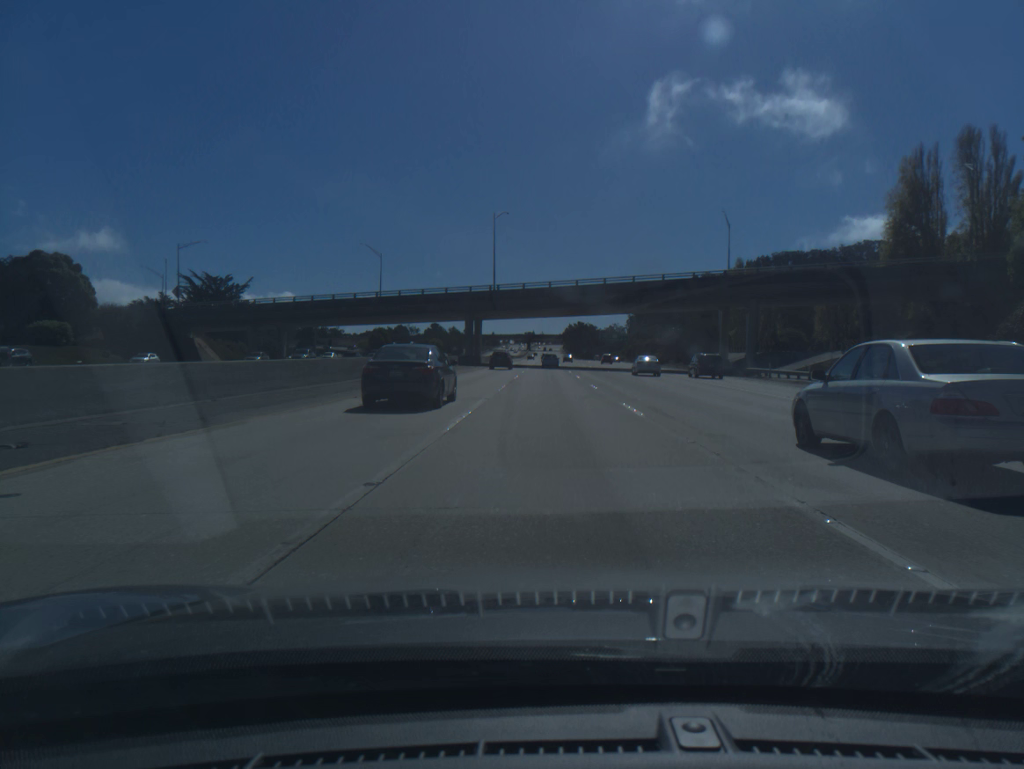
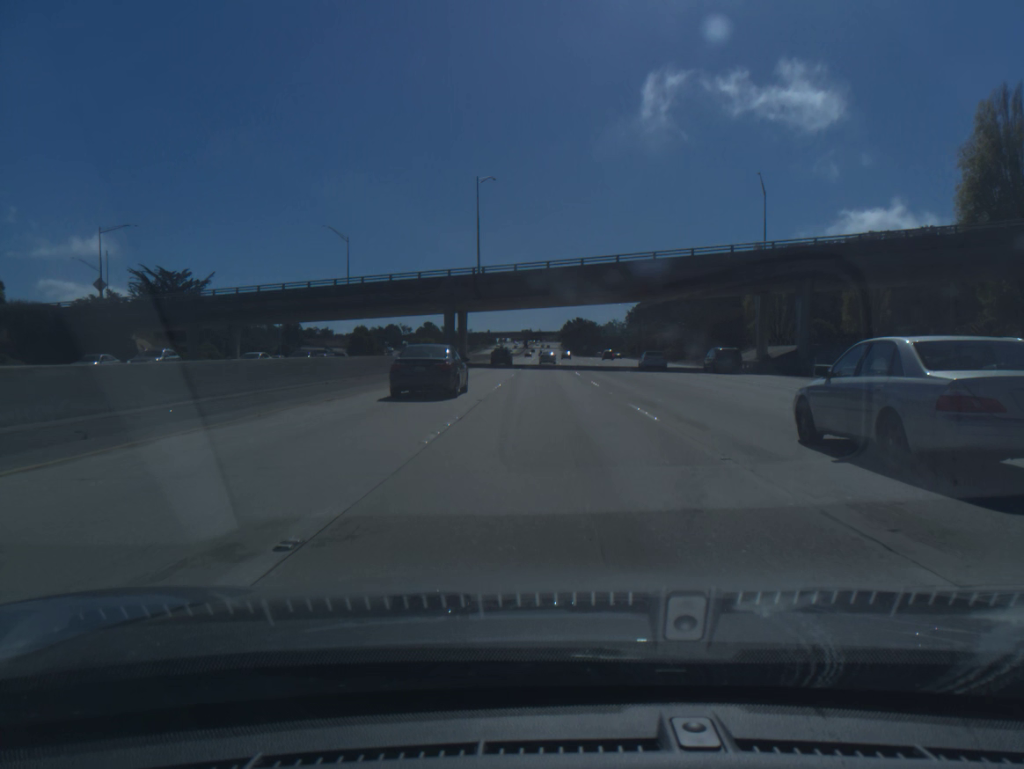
(0.0, +17.1) m; 0°
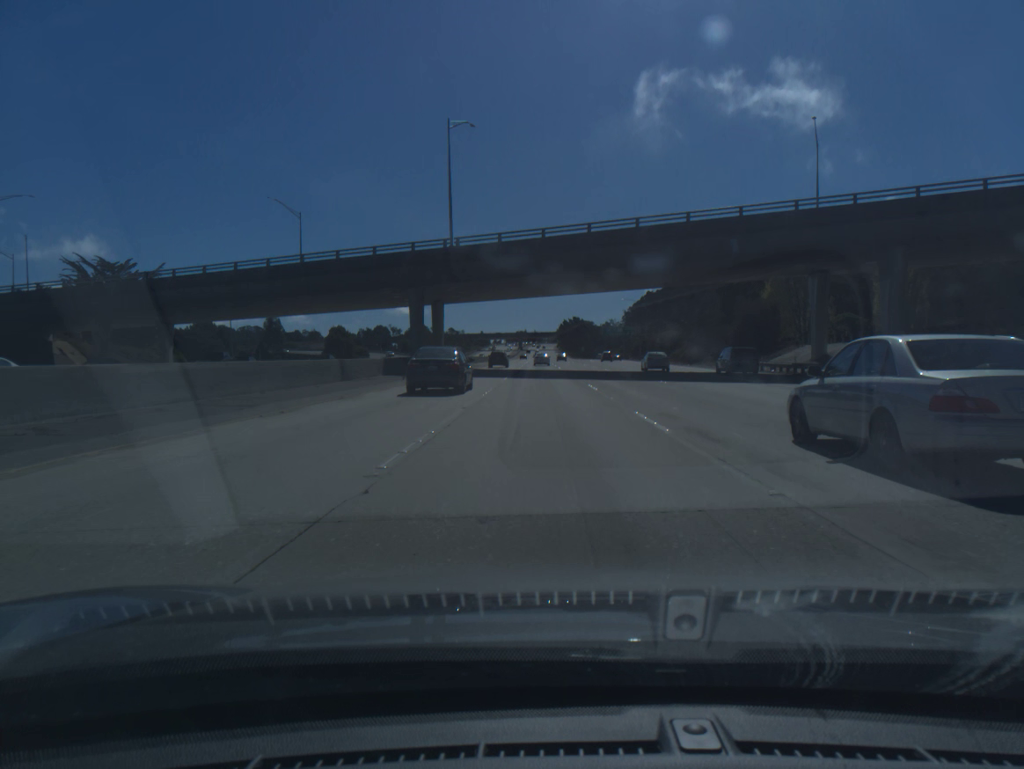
(0.0, +17.1) m; 0°
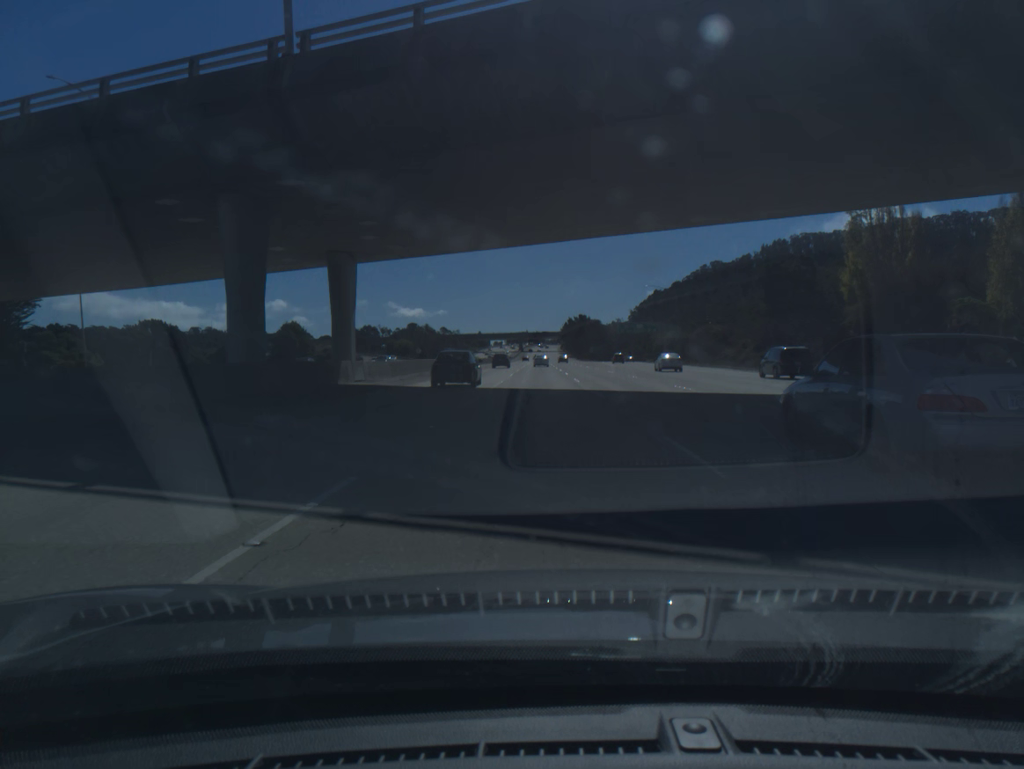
(0.0, +34.2) m; 0°
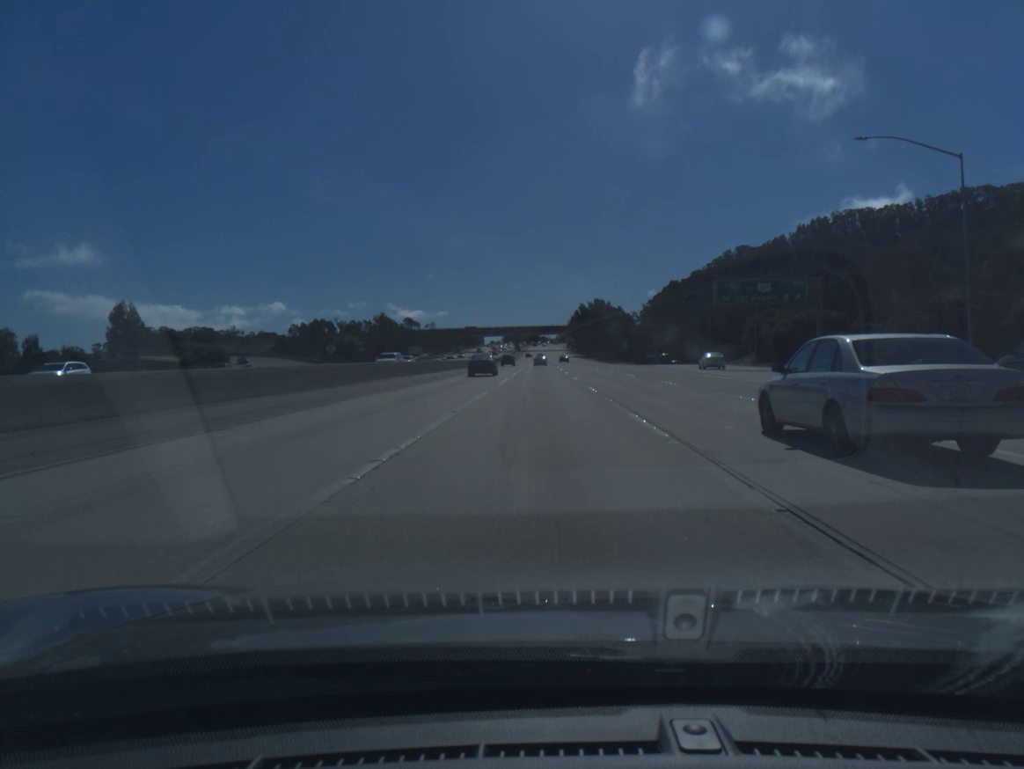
(-0.4, +85.3) m; 0°
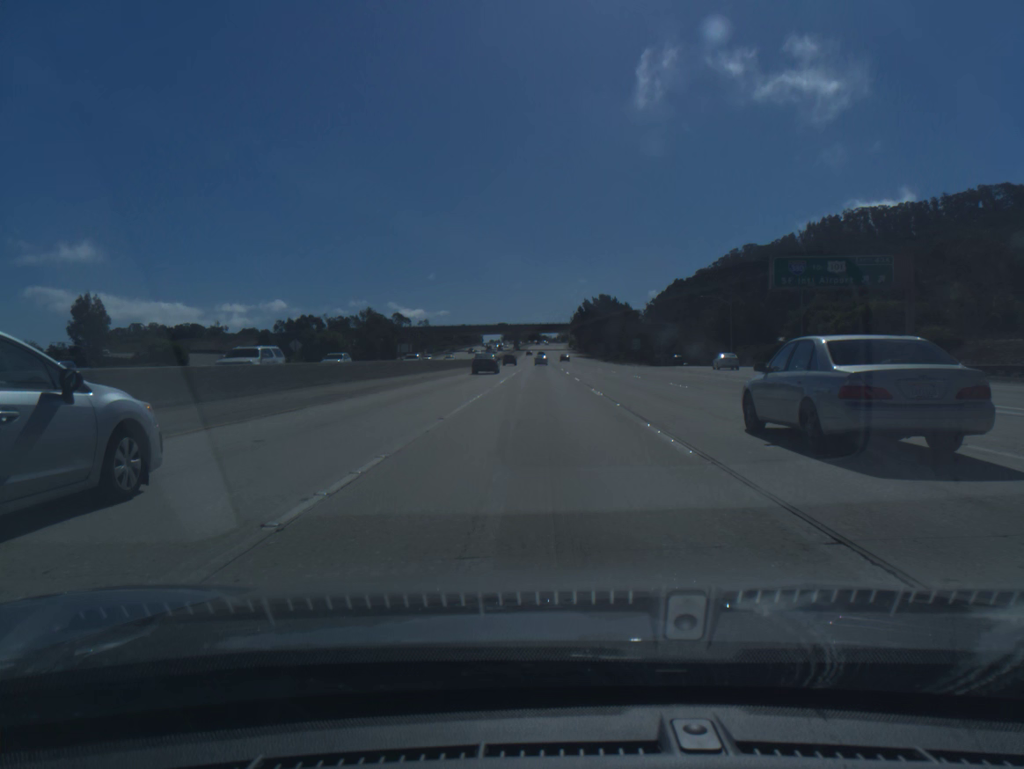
(0.0, +17.0) m; 0°
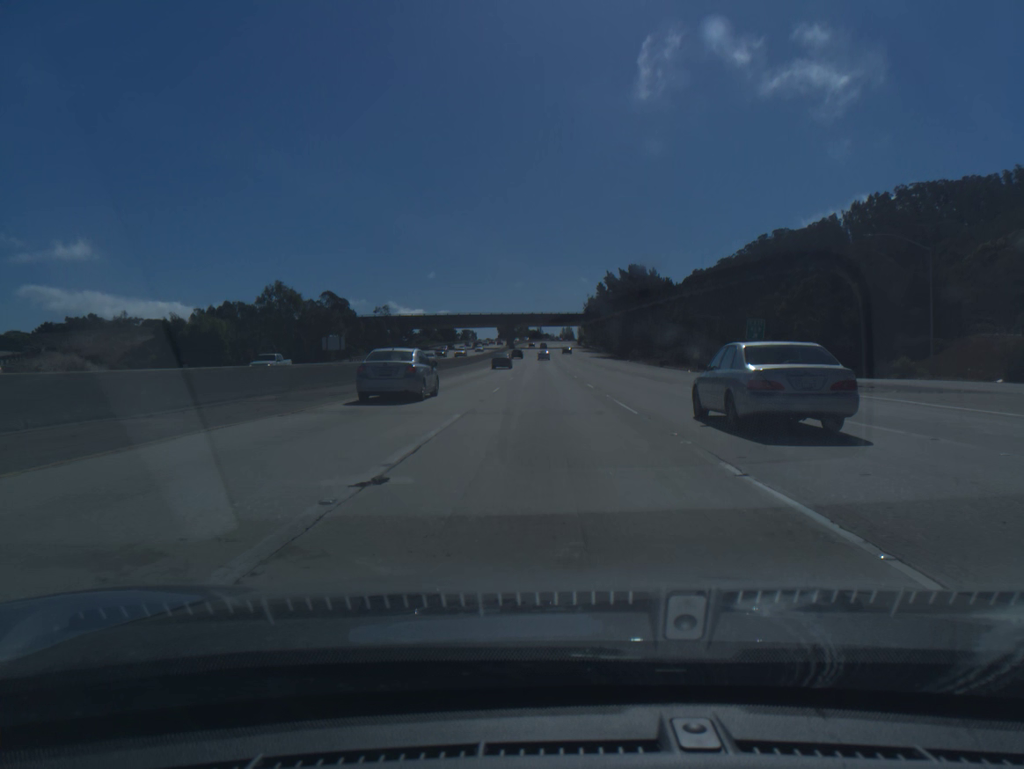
(-0.2, +67.9) m; 0°
